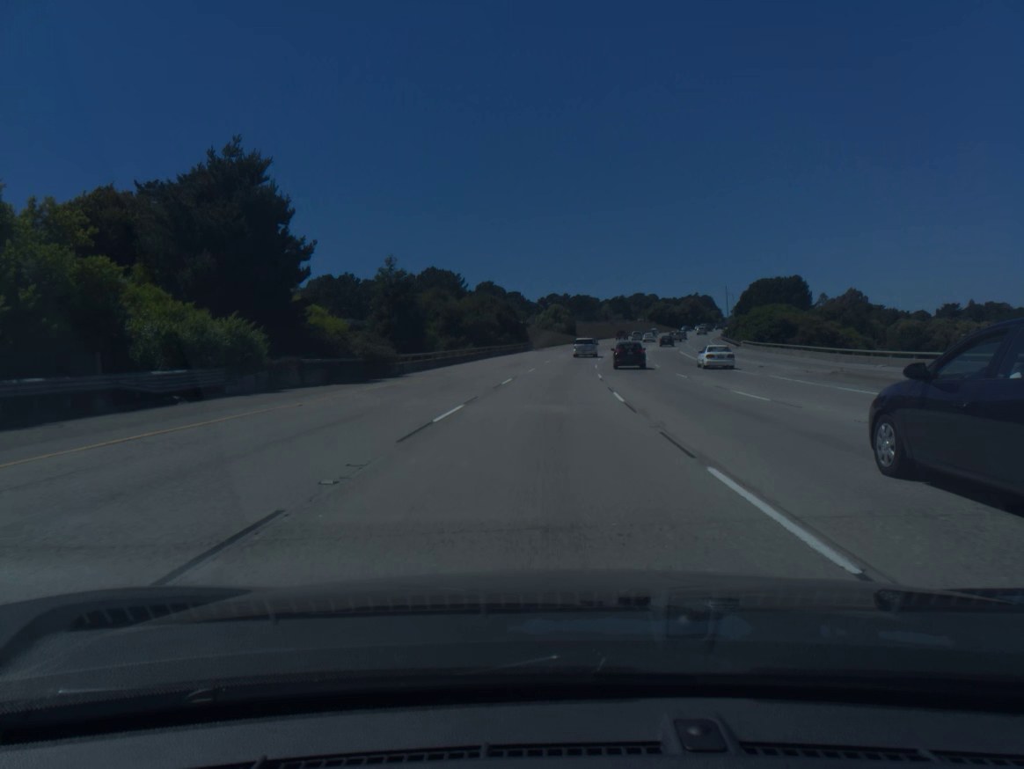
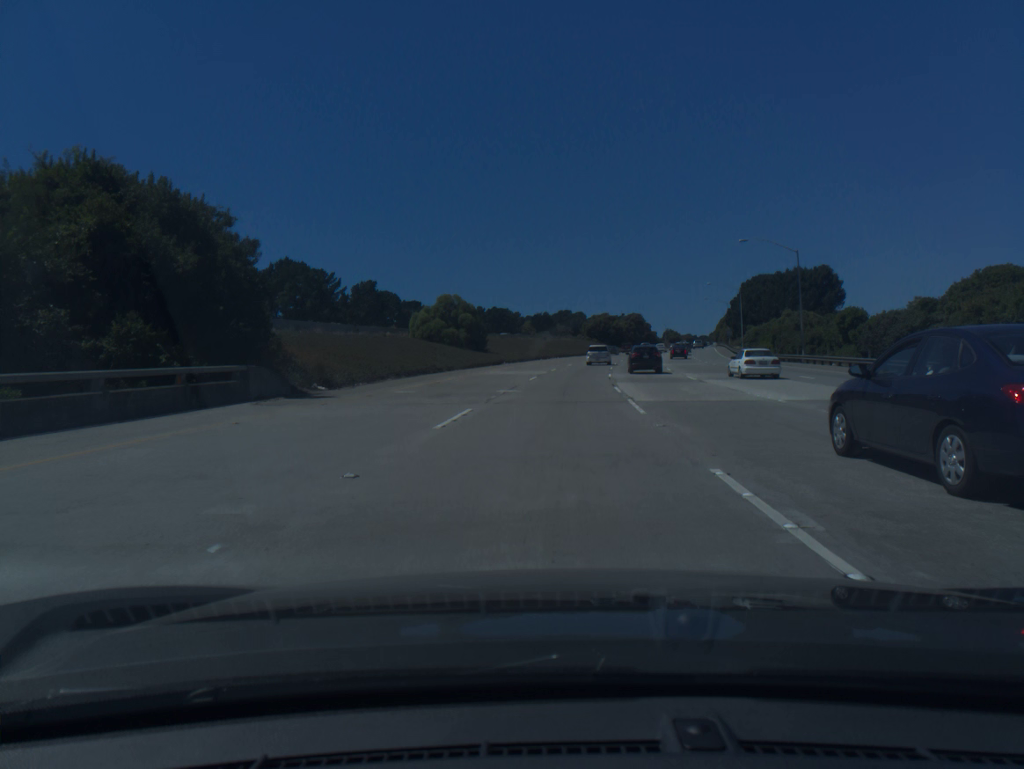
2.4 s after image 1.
(+3.7, +71.7) m; +6°
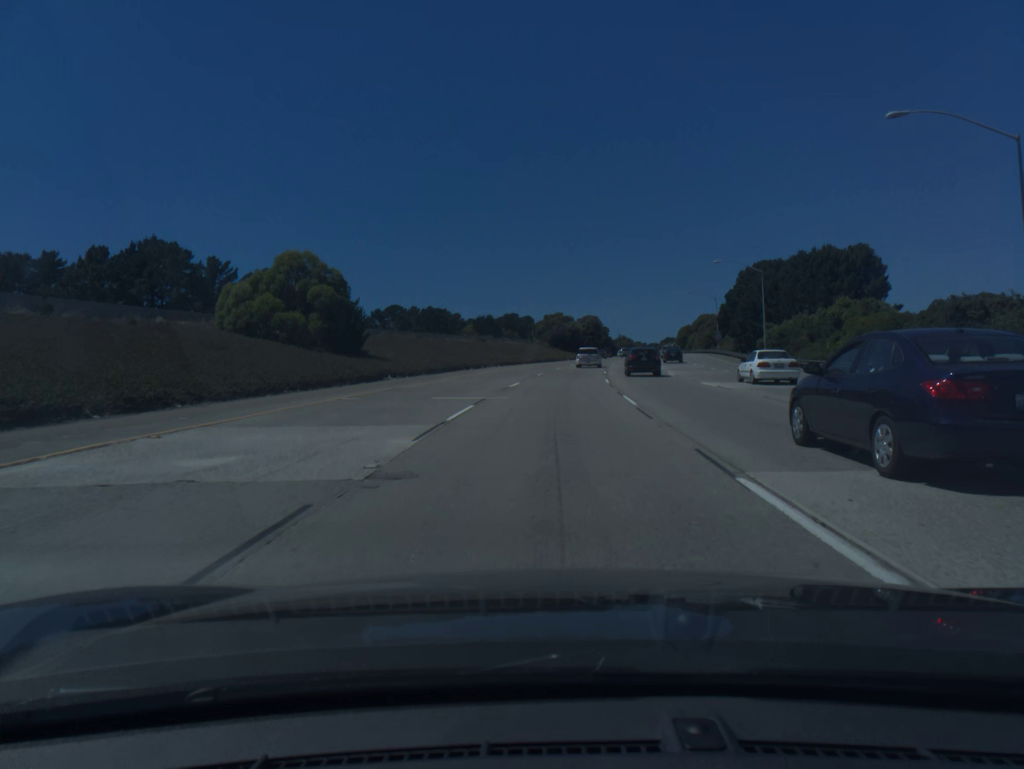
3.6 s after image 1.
(+1.2, +35.5) m; +4°
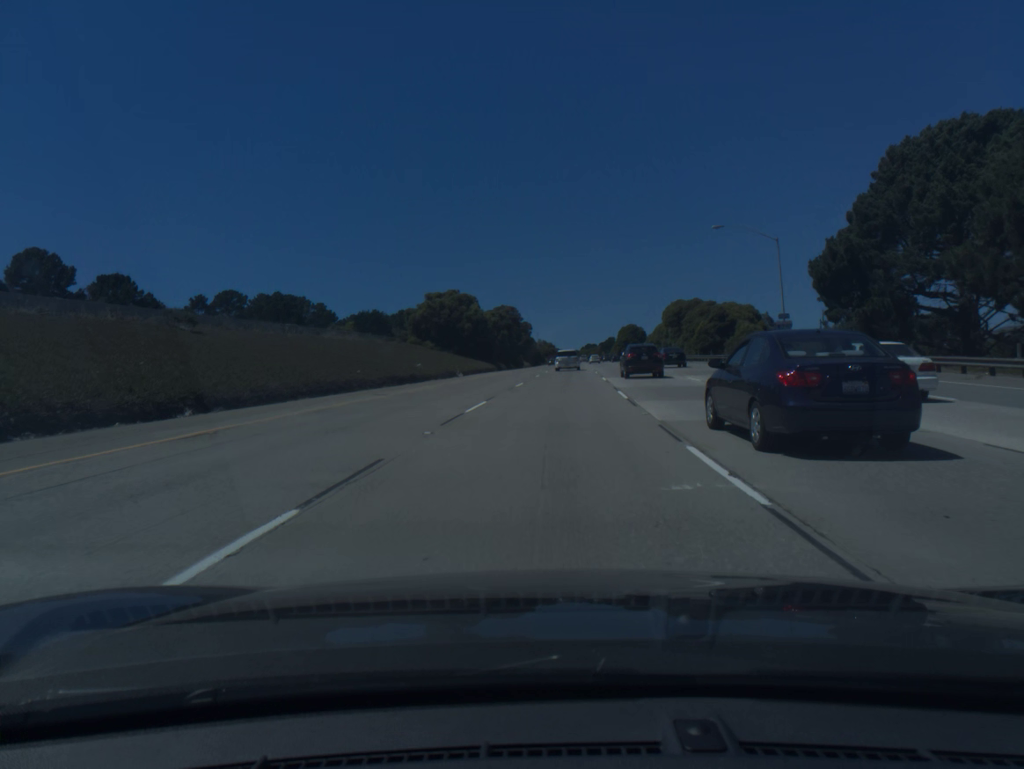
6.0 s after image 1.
(+4.1, +70.1) m; +6°
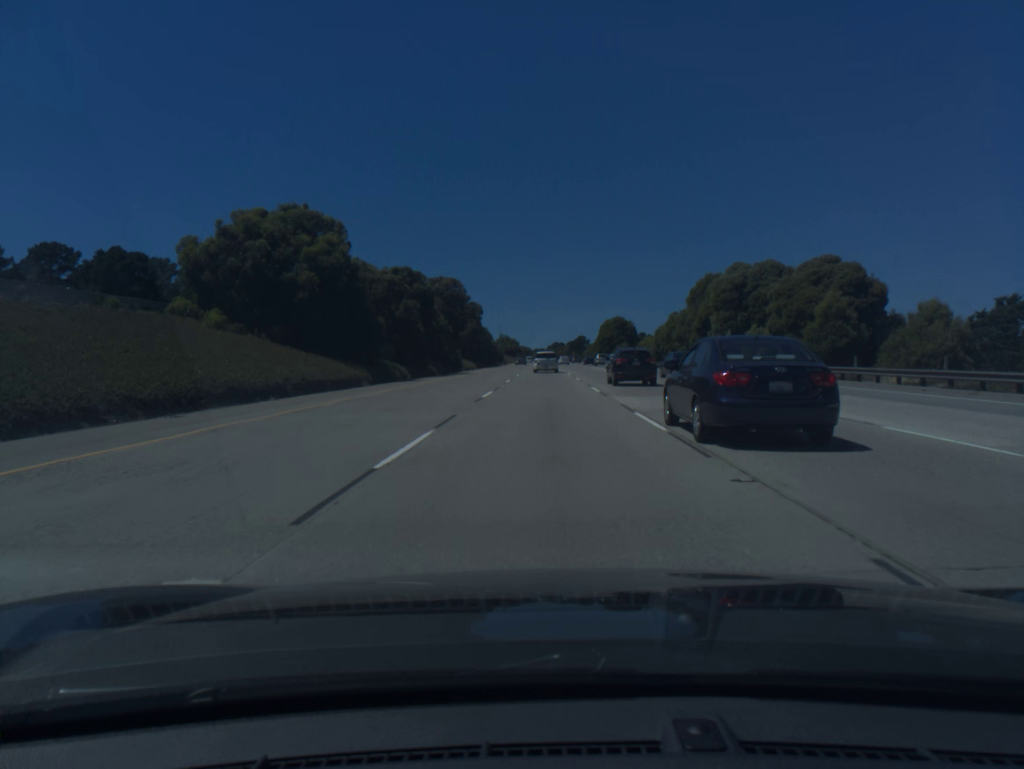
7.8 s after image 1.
(+1.4, +52.0) m; +3°
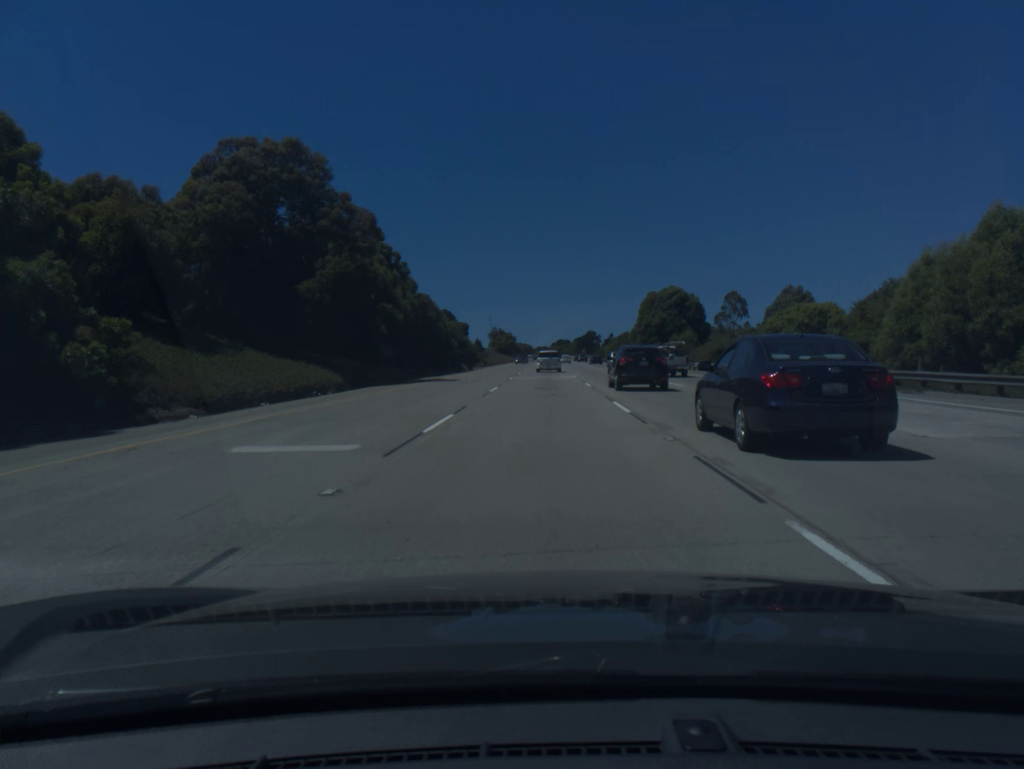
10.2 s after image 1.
(+0.1, +69.0) m; 0°
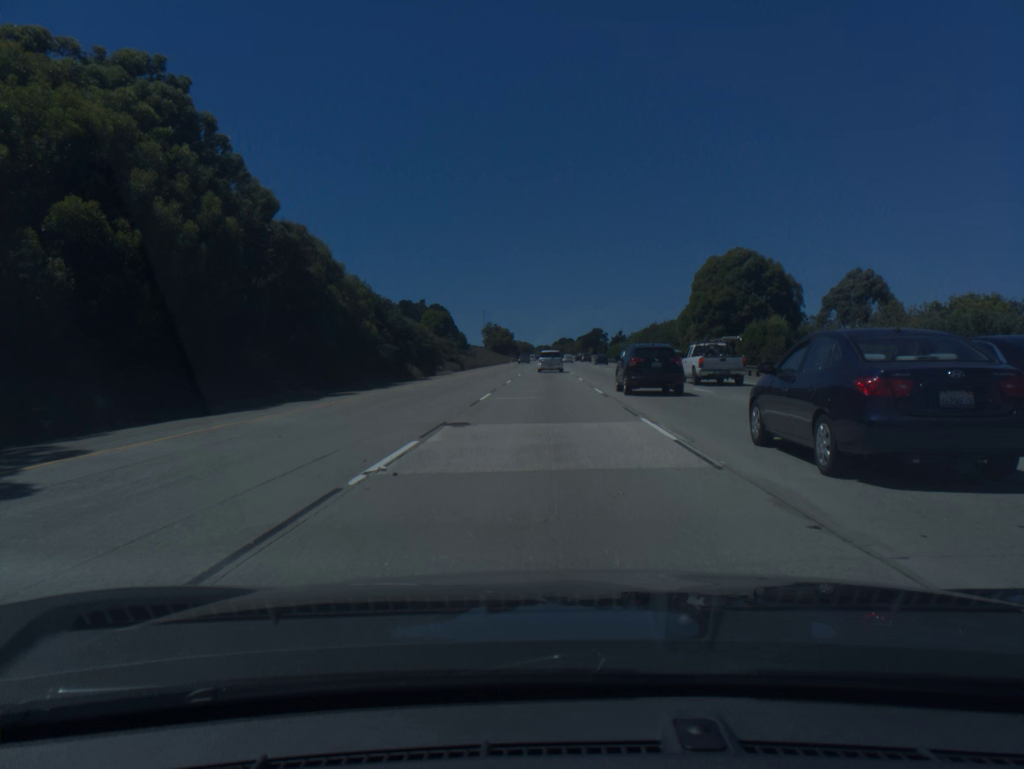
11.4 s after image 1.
(0.0, +34.4) m; 0°
